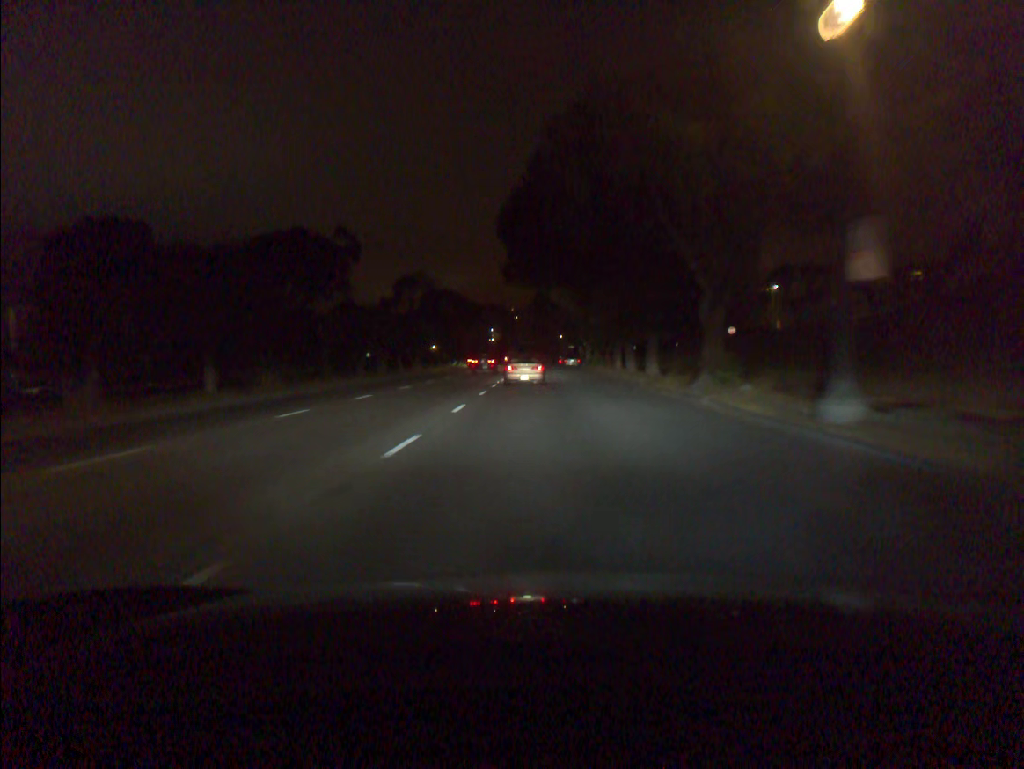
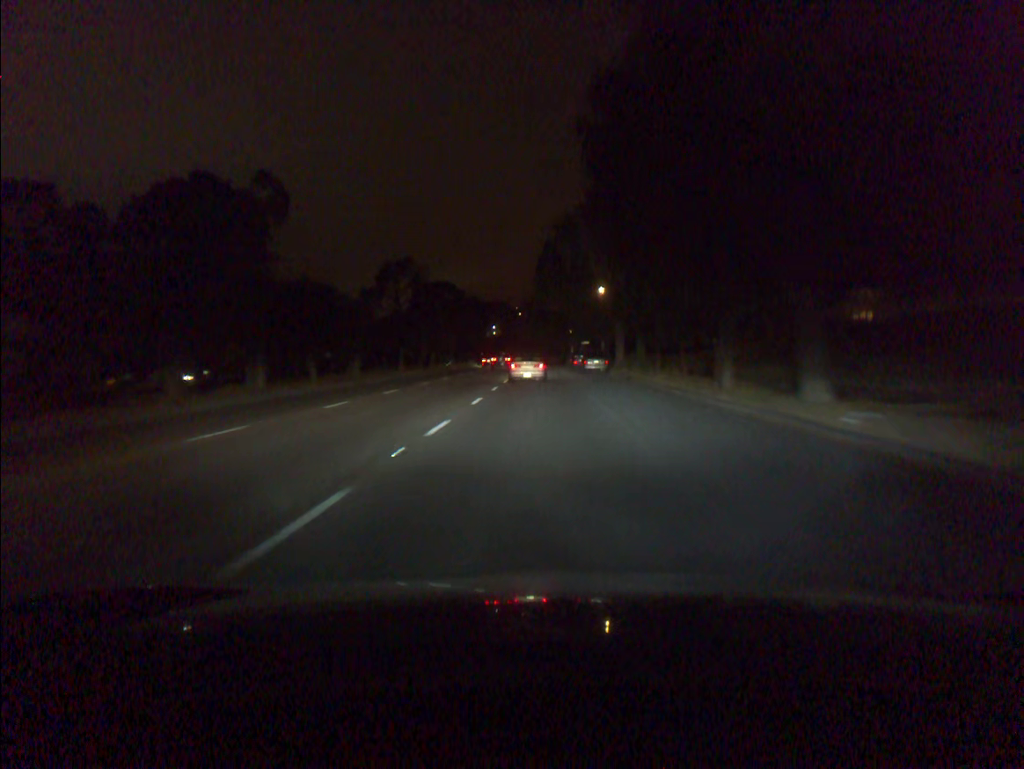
(-0.1, +26.3) m; 0°
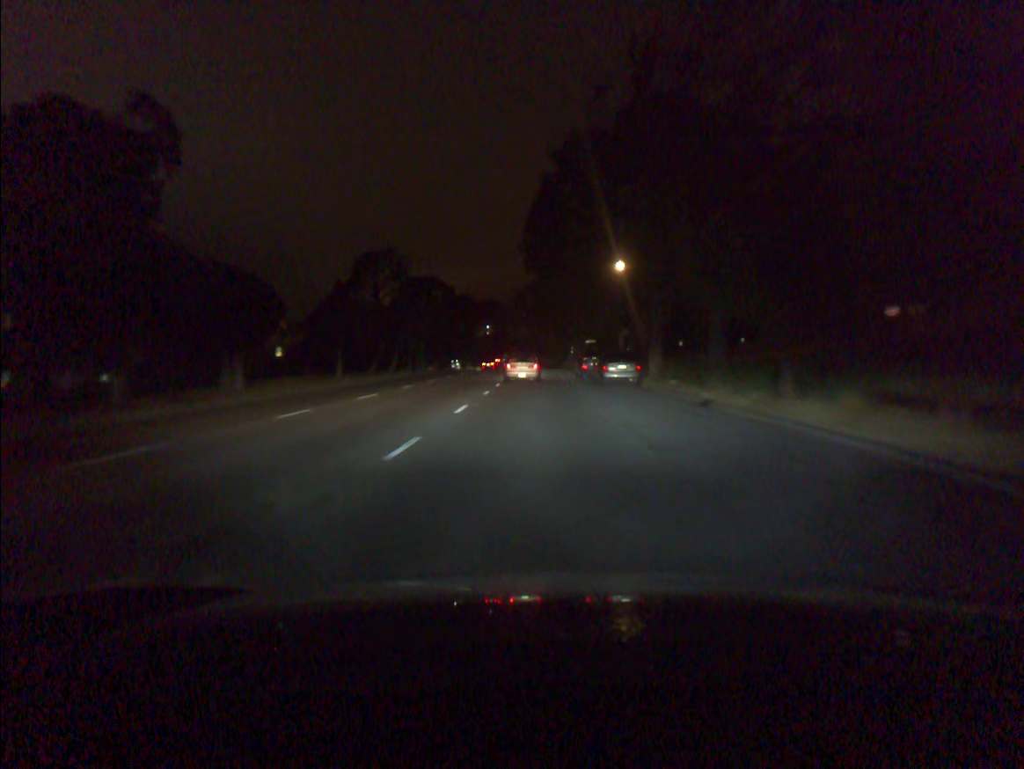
(0.0, +17.6) m; 0°
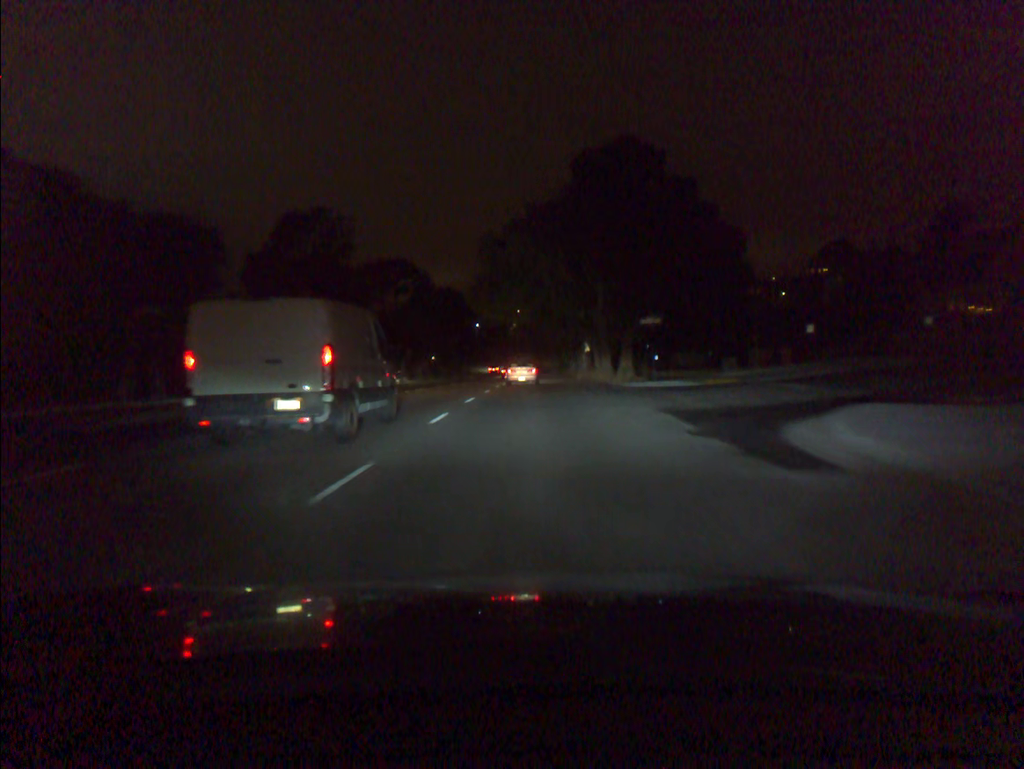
(0.0, +45.6) m; 0°
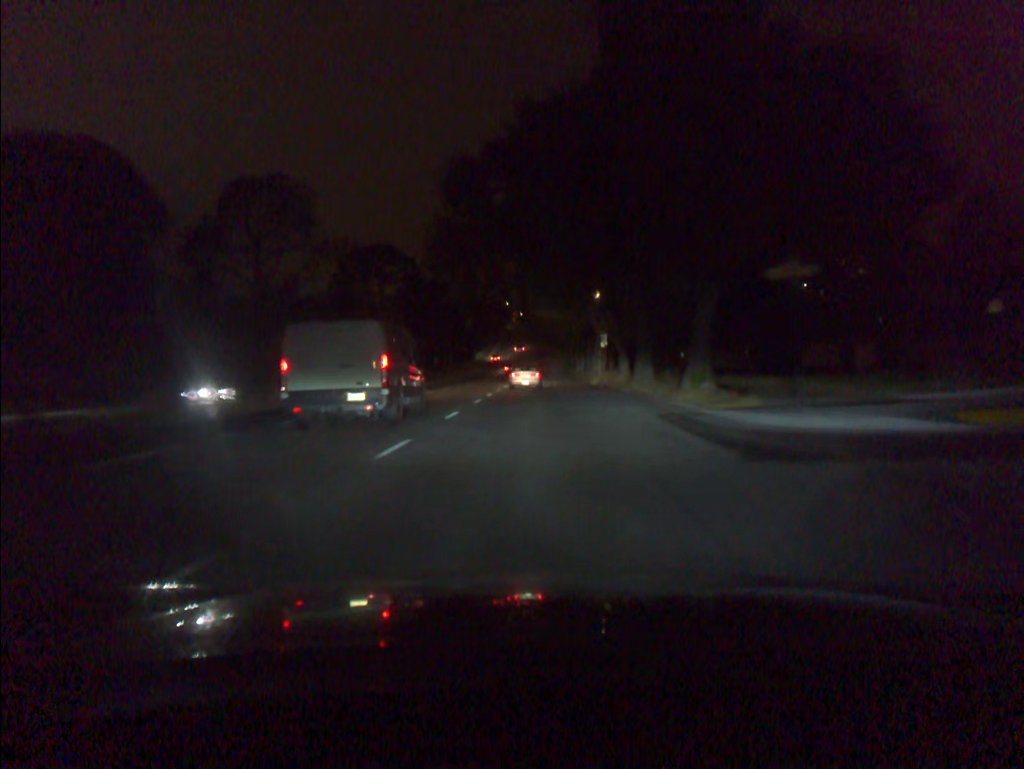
(0.0, +18.9) m; 0°
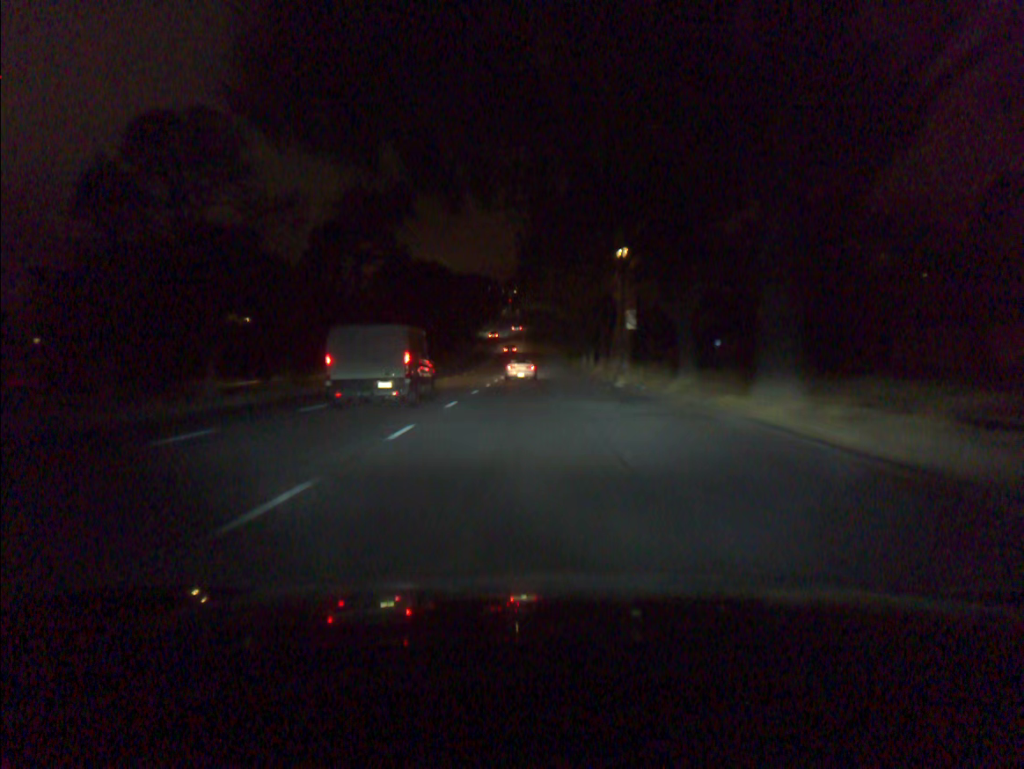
(+0.1, +19.3) m; 0°
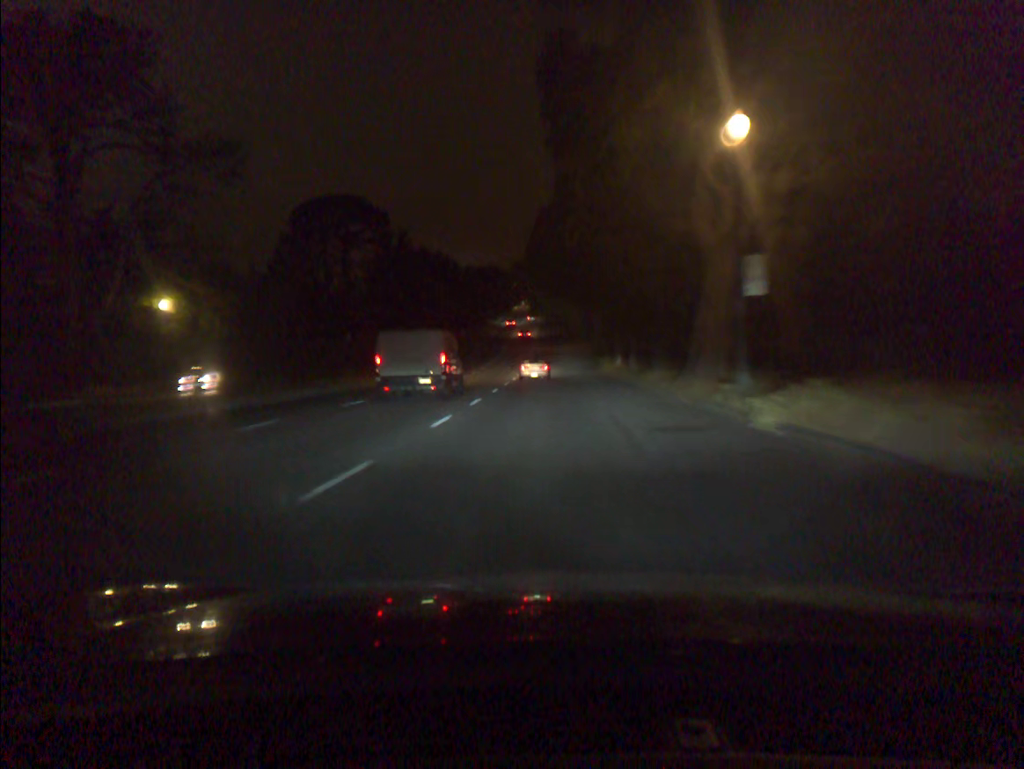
(-0.1, +19.9) m; -1°
